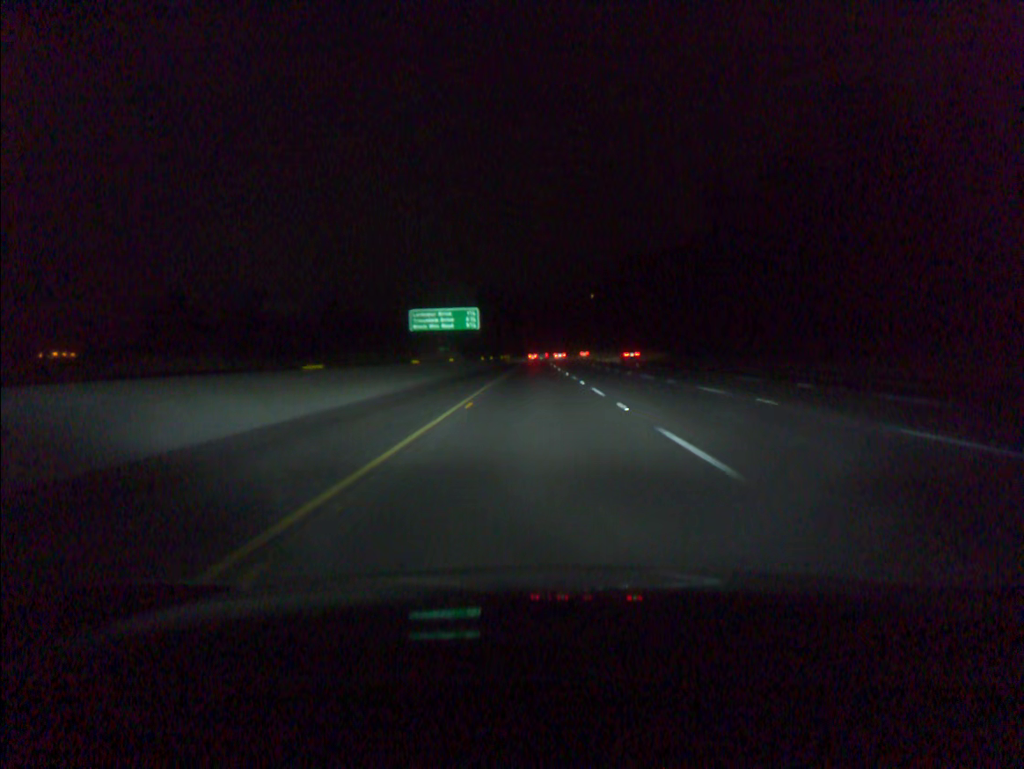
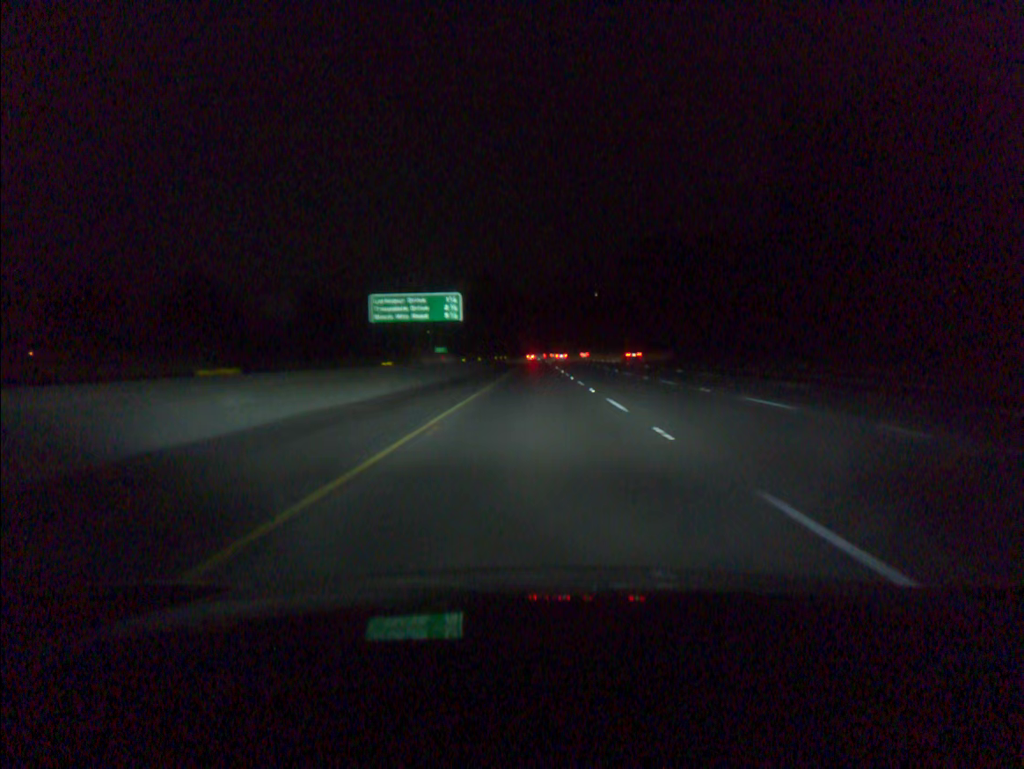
(0.0, +20.4) m; 0°
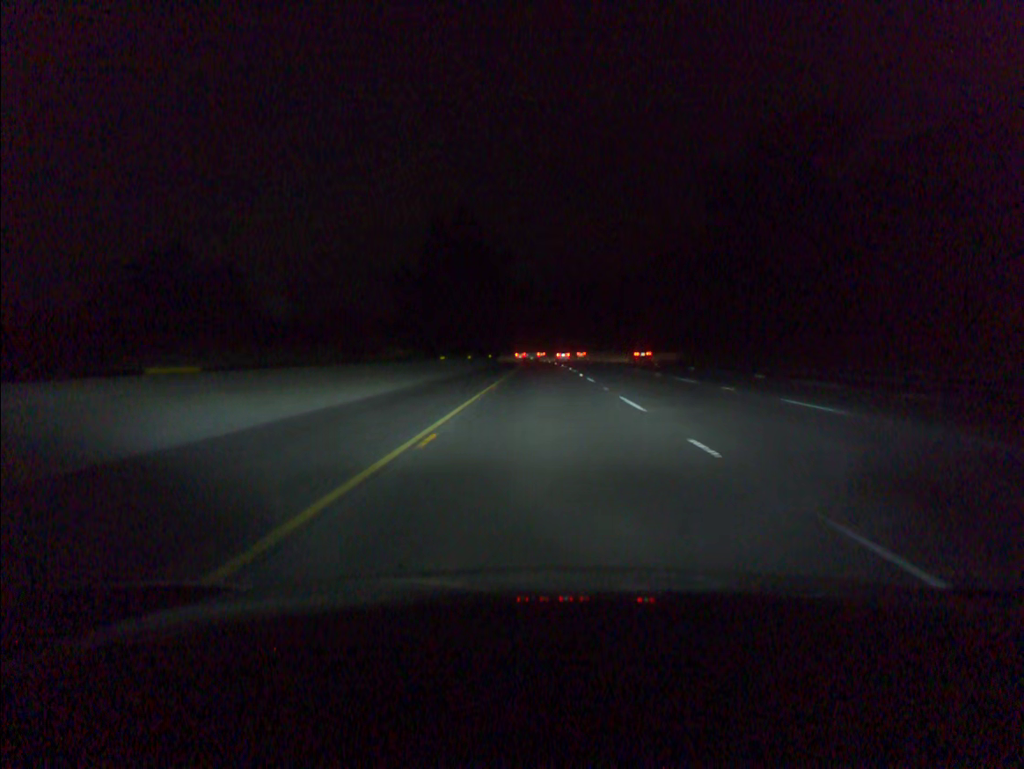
(-0.2, +60.4) m; 0°
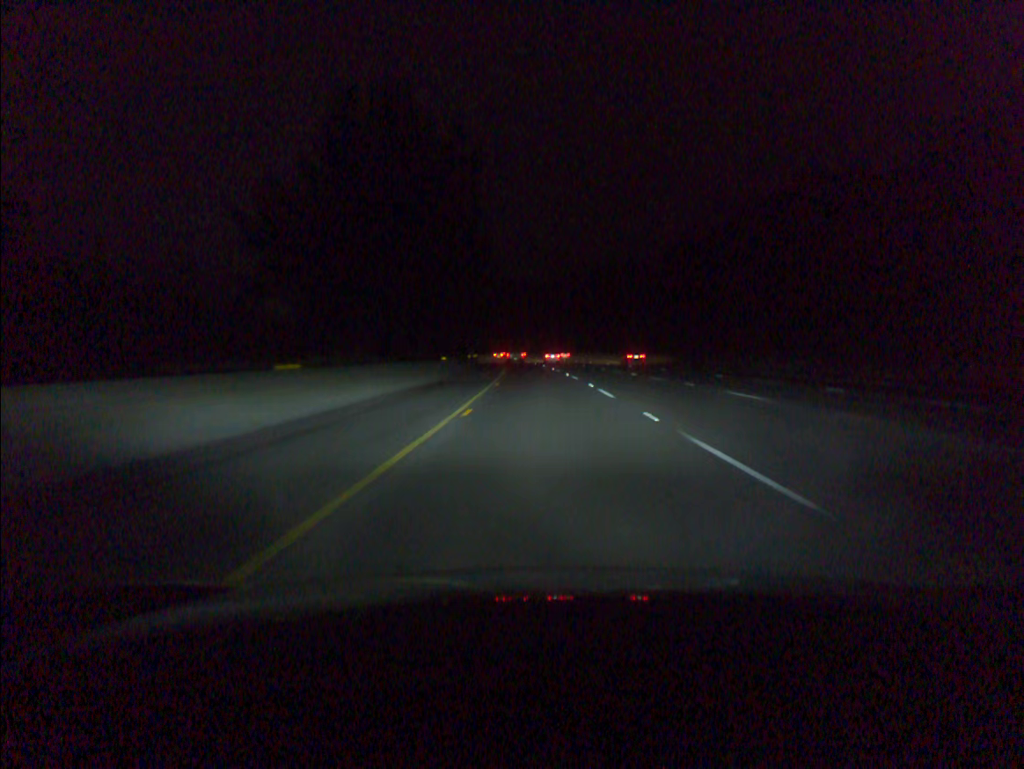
(+0.1, +38.8) m; 0°
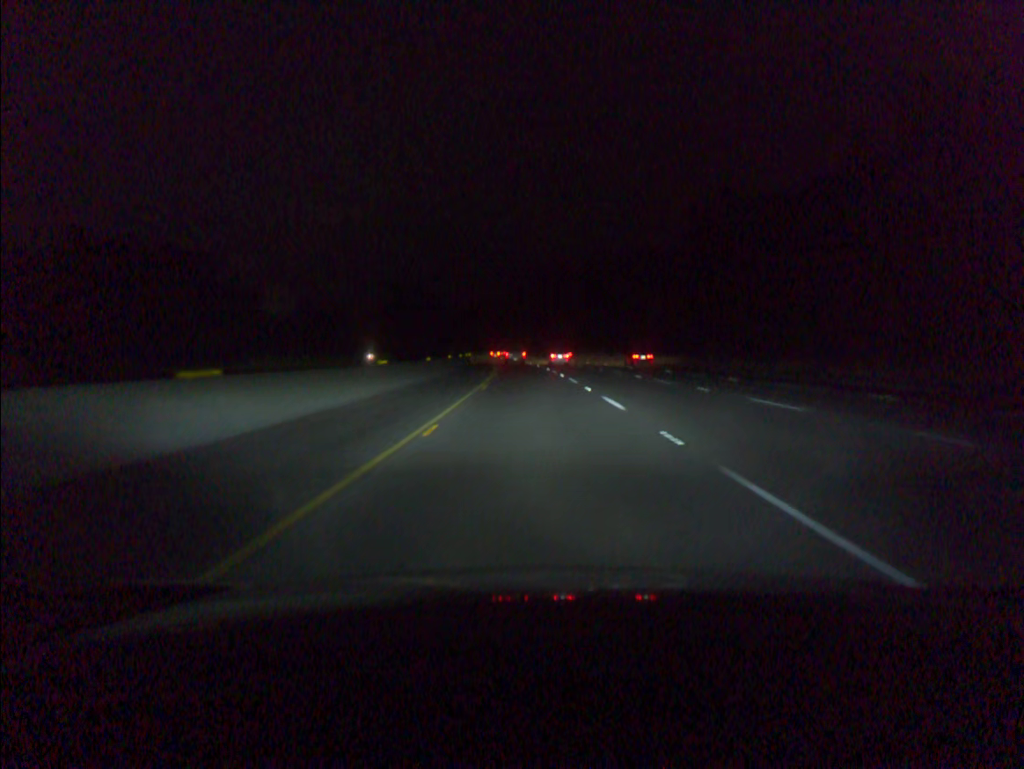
(-1.4, +76.5) m; -3°
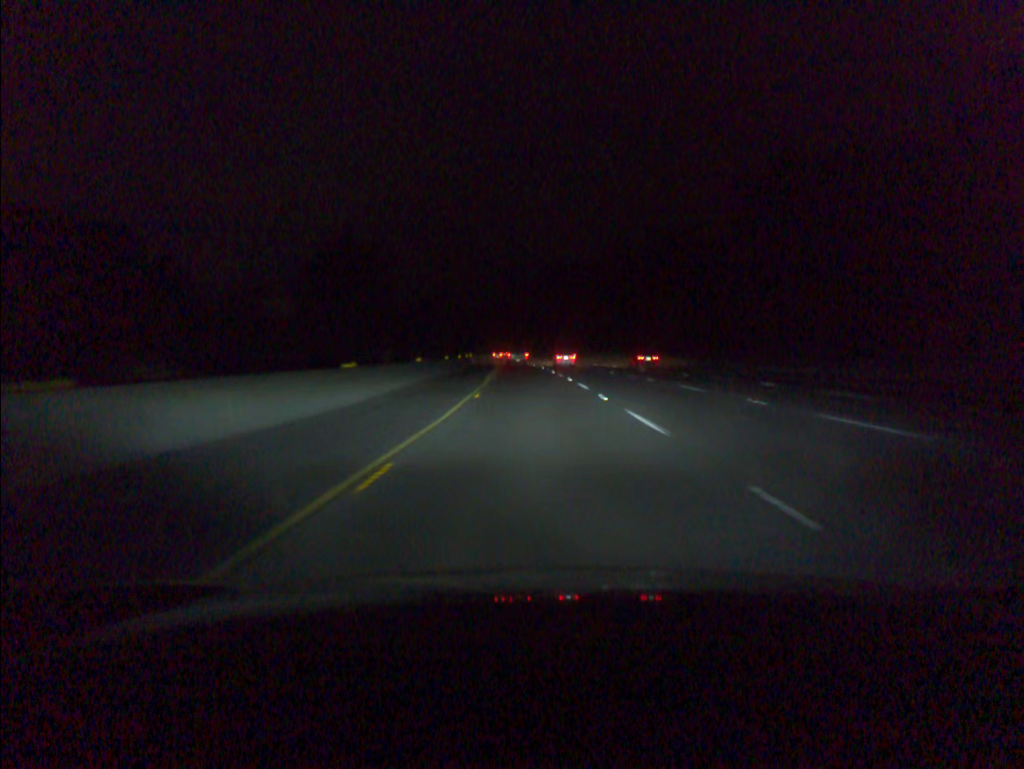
(-0.1, +19.1) m; -1°
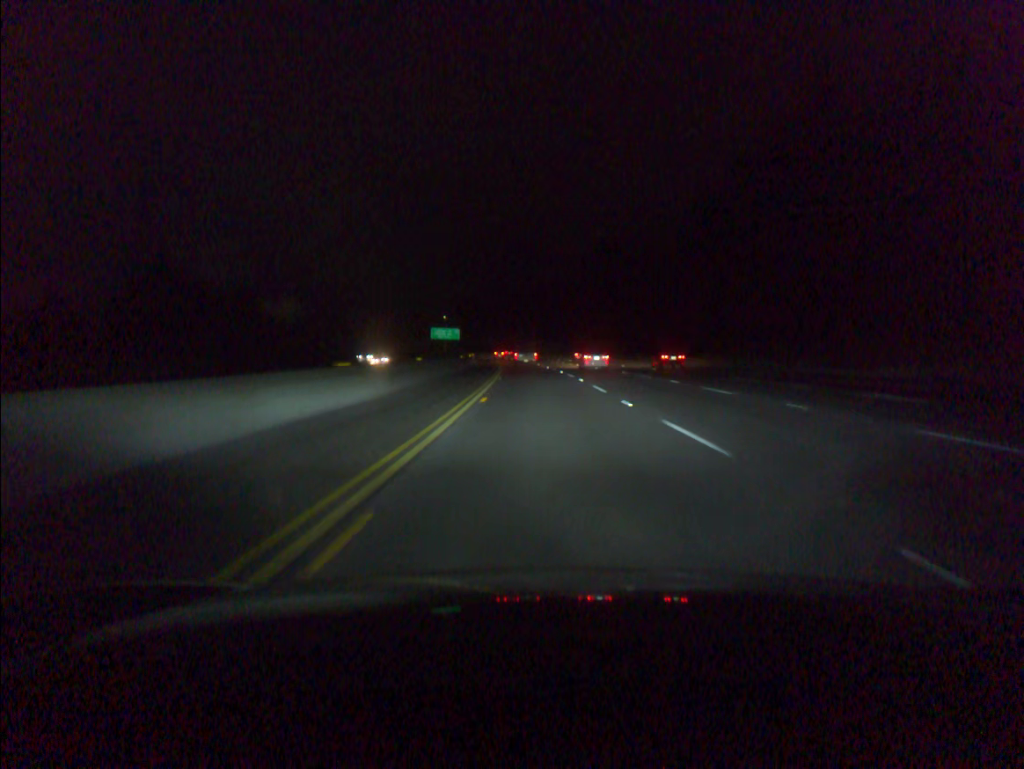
(-2.3, +75.3) m; -3°
